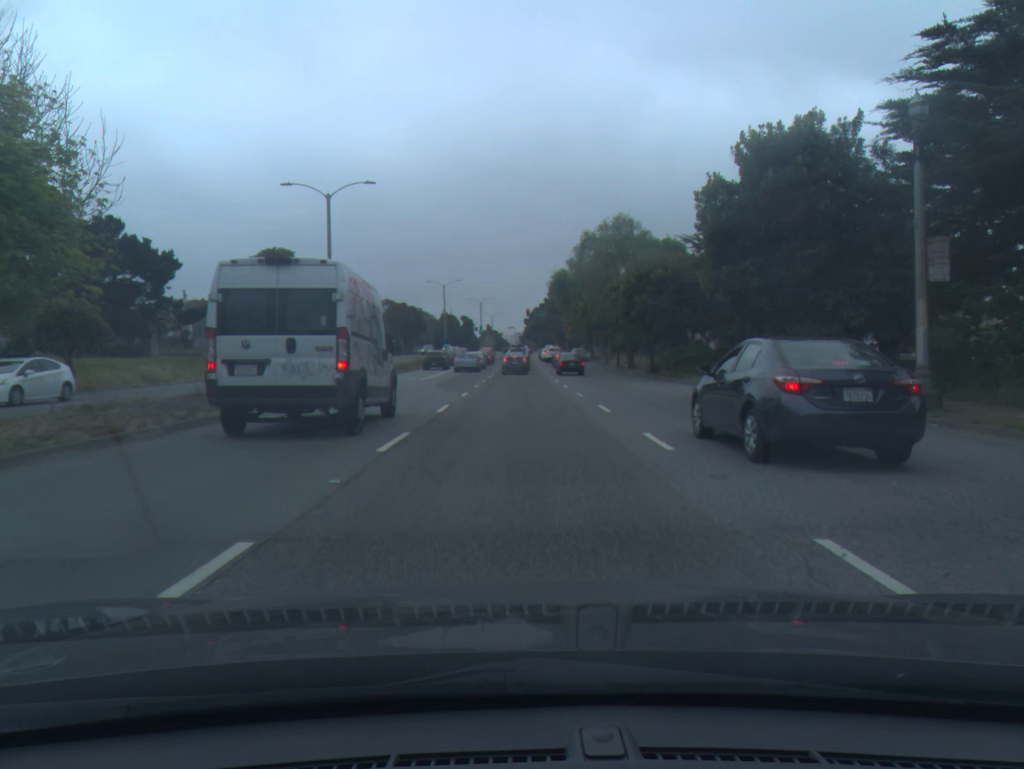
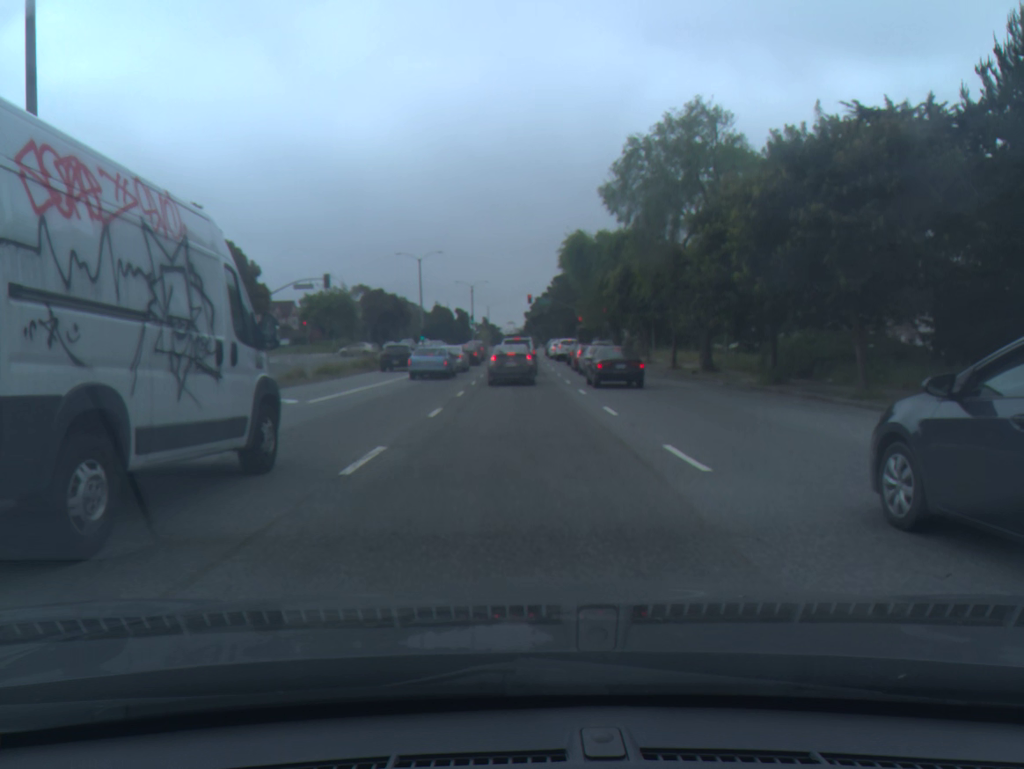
(0.0, +23.9) m; 0°
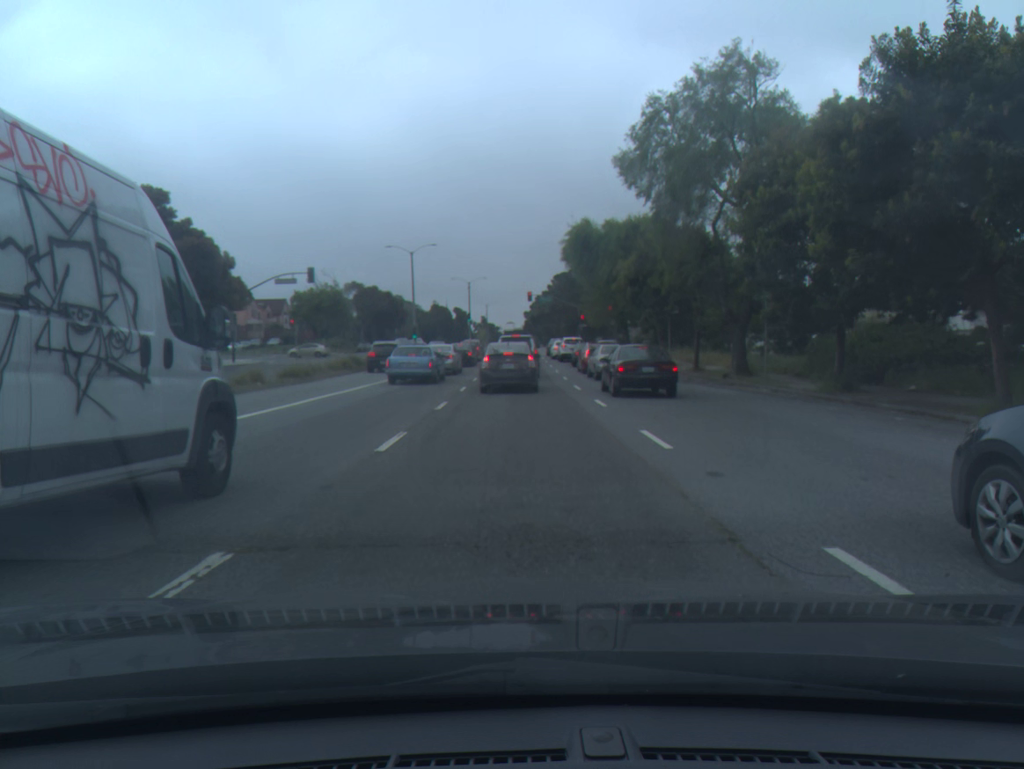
(0.0, +5.7) m; 0°
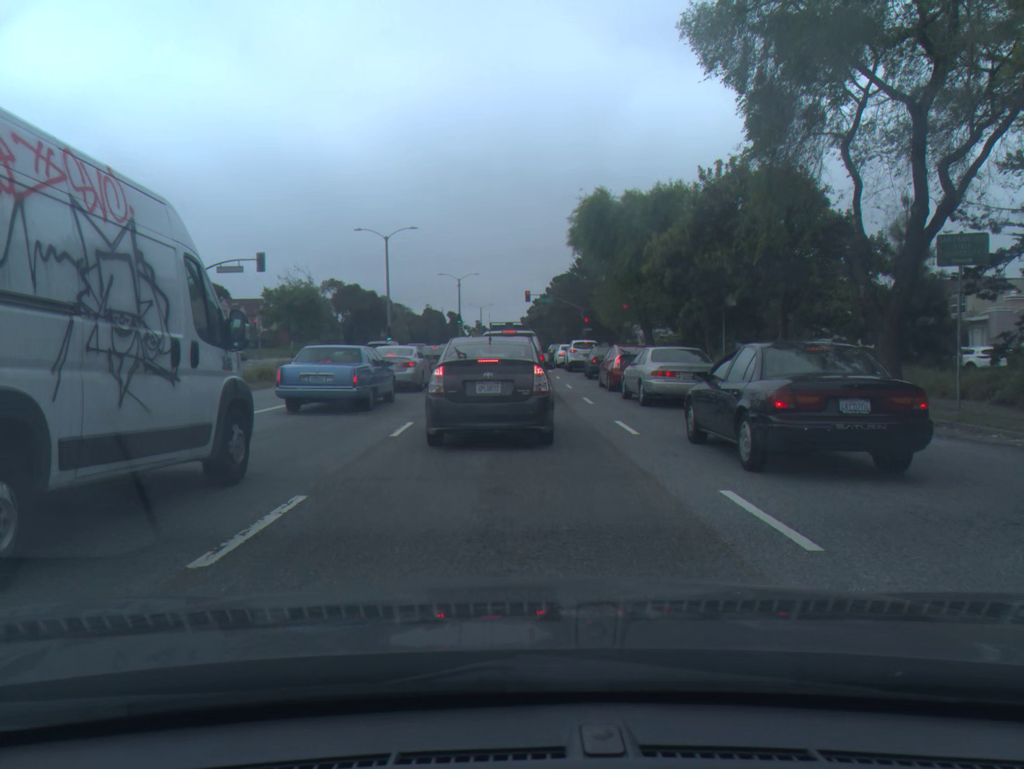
(0.0, +12.8) m; 0°
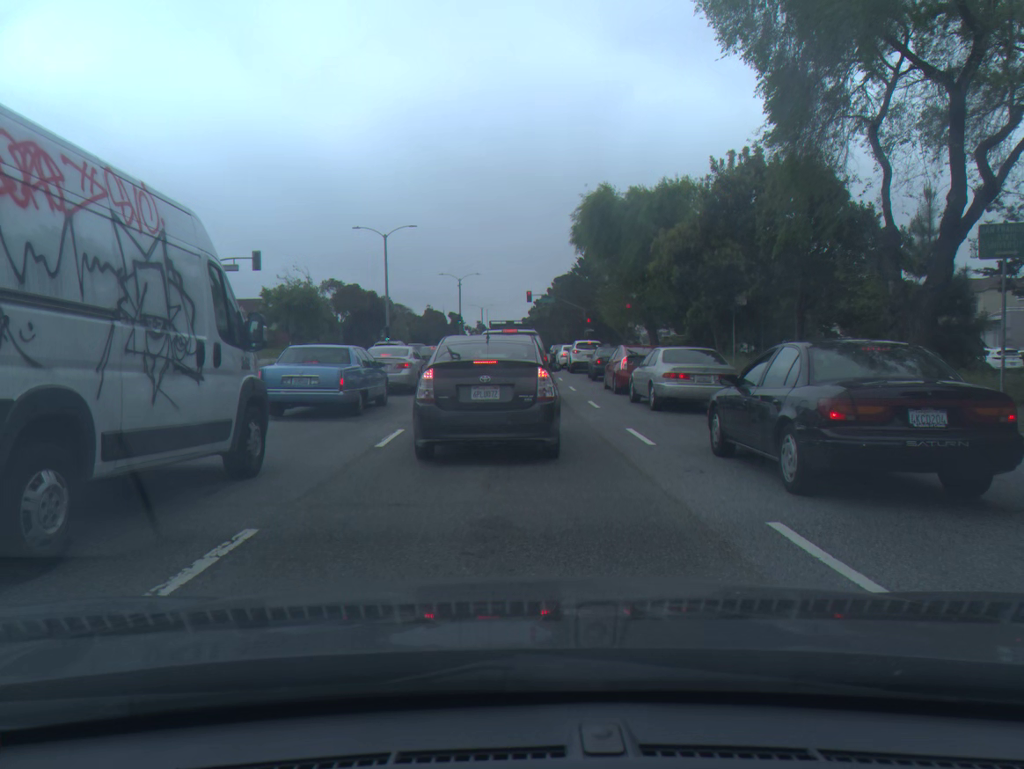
(0.0, +1.4) m; 0°
